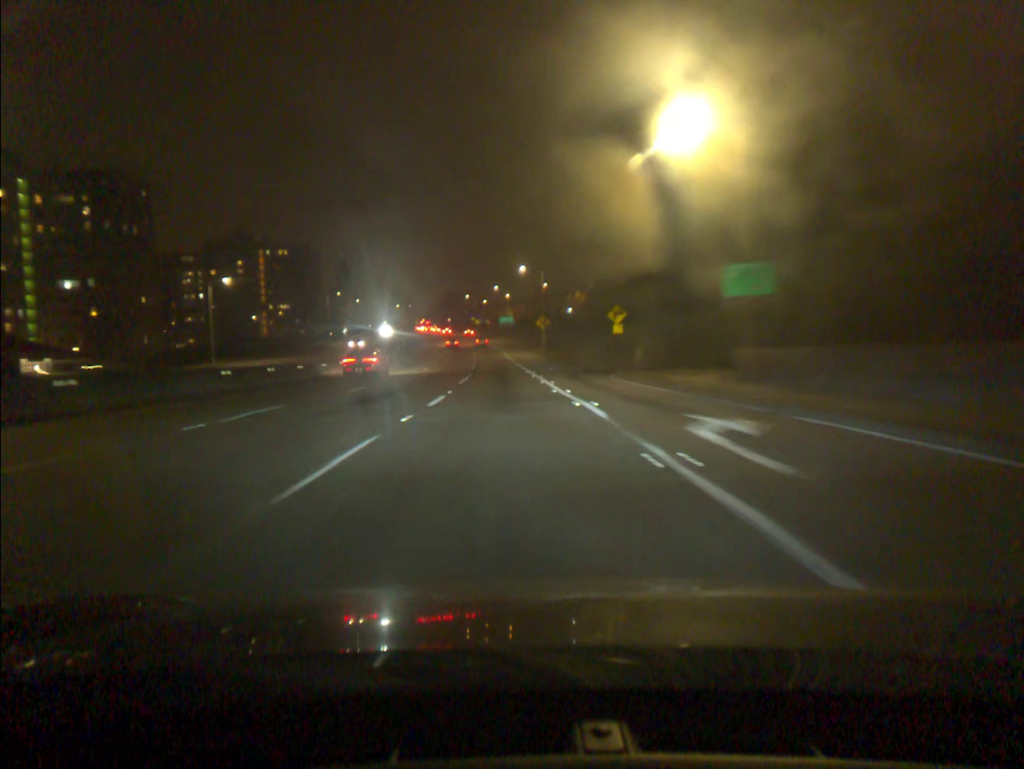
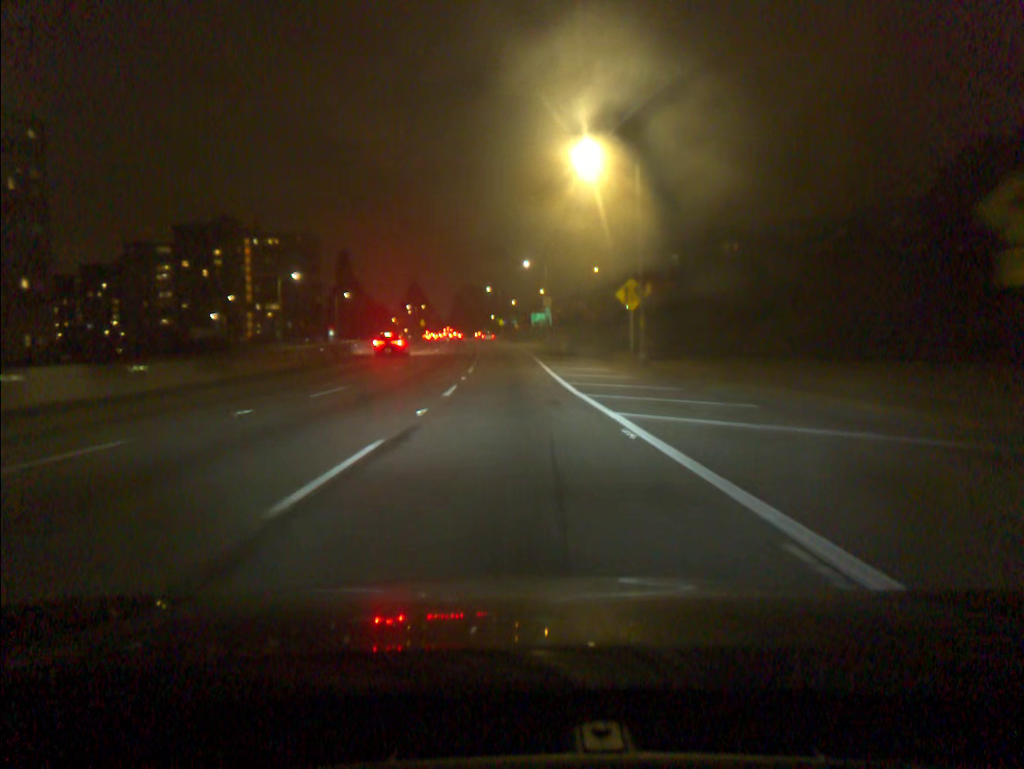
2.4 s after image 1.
(-1.3, +51.1) m; -2°
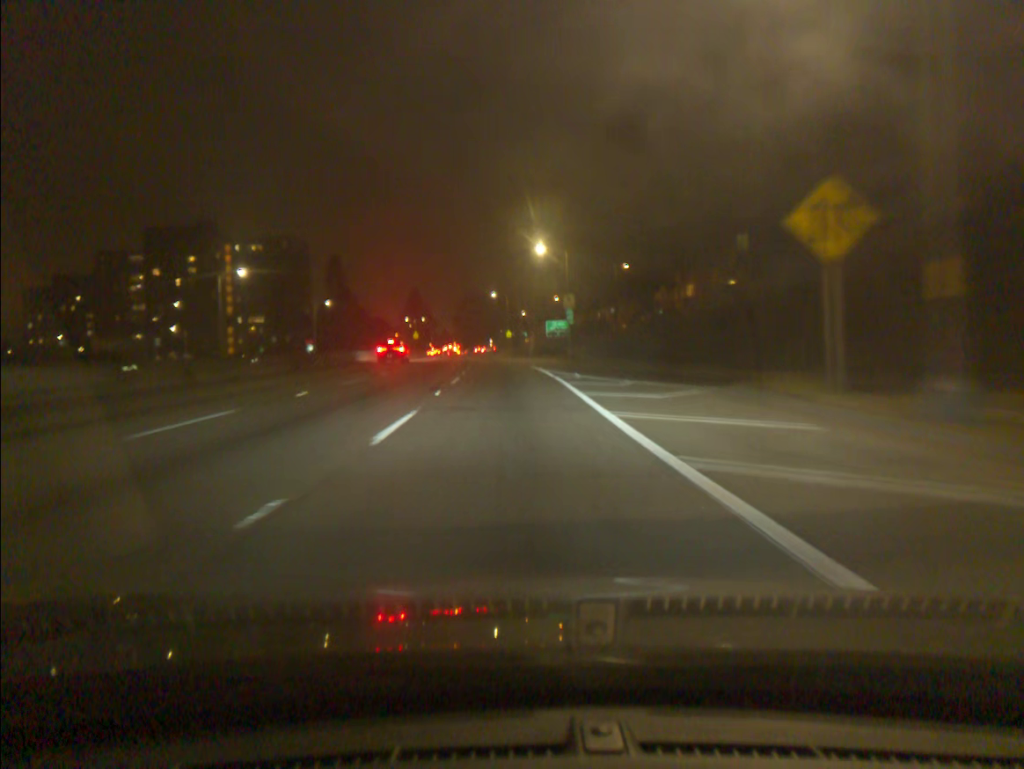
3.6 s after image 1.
(-0.1, +24.4) m; -1°
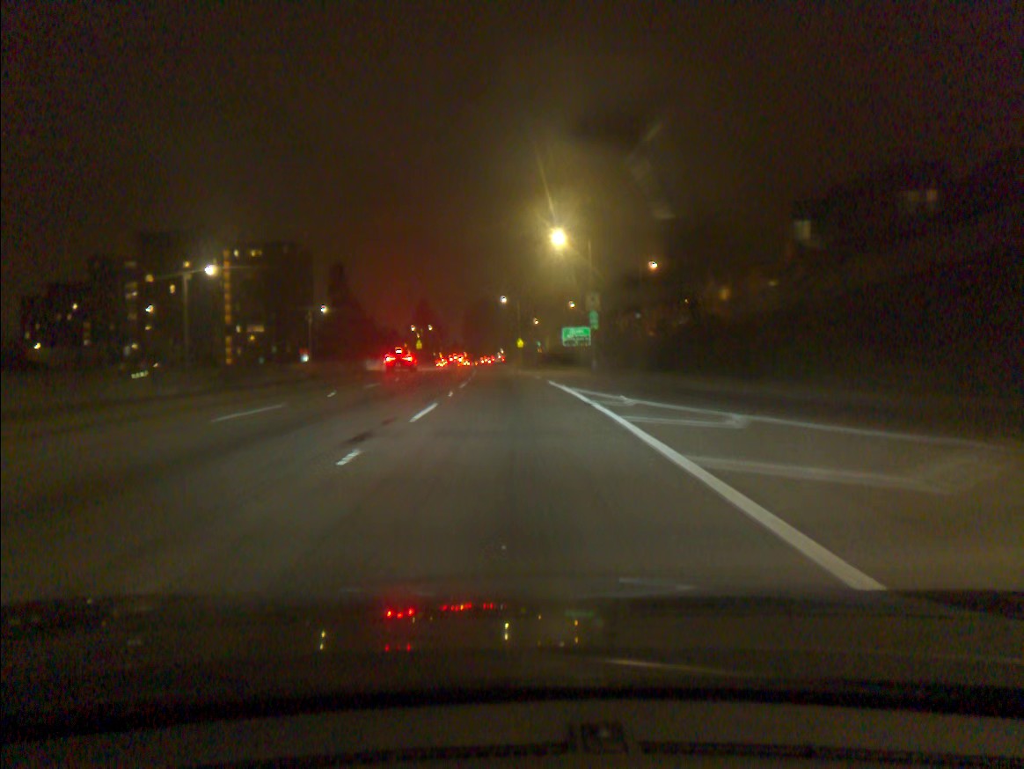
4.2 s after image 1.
(-0.1, +11.9) m; -1°
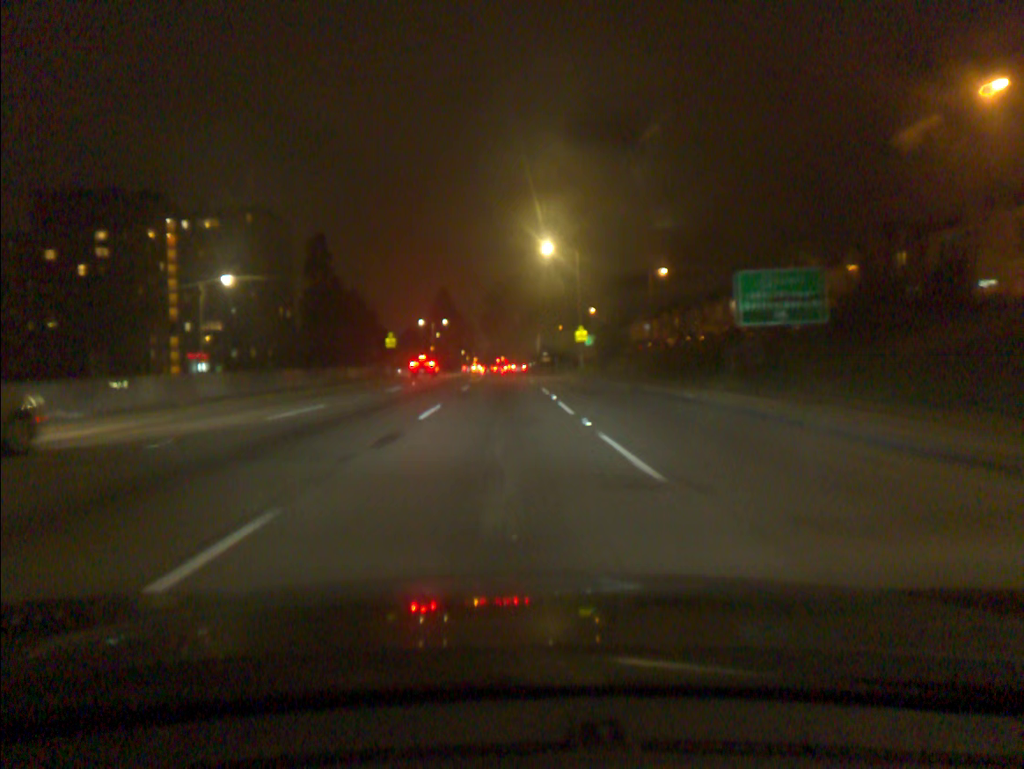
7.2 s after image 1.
(-1.4, +57.2) m; -3°
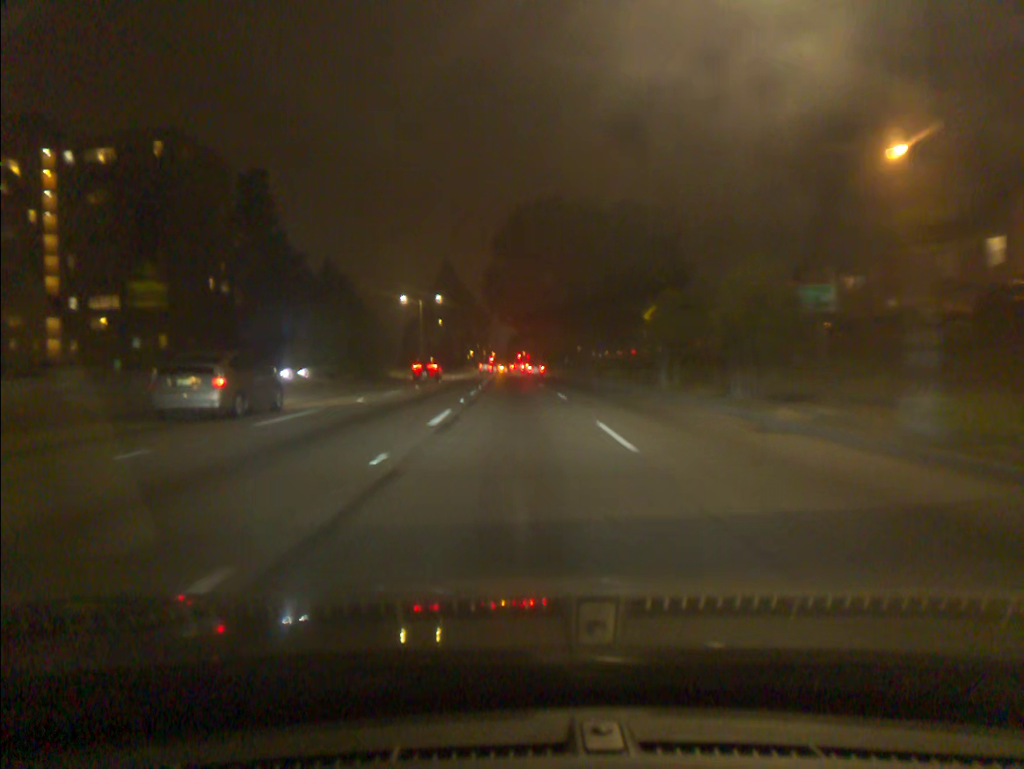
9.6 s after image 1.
(-0.8, +45.9) m; -2°
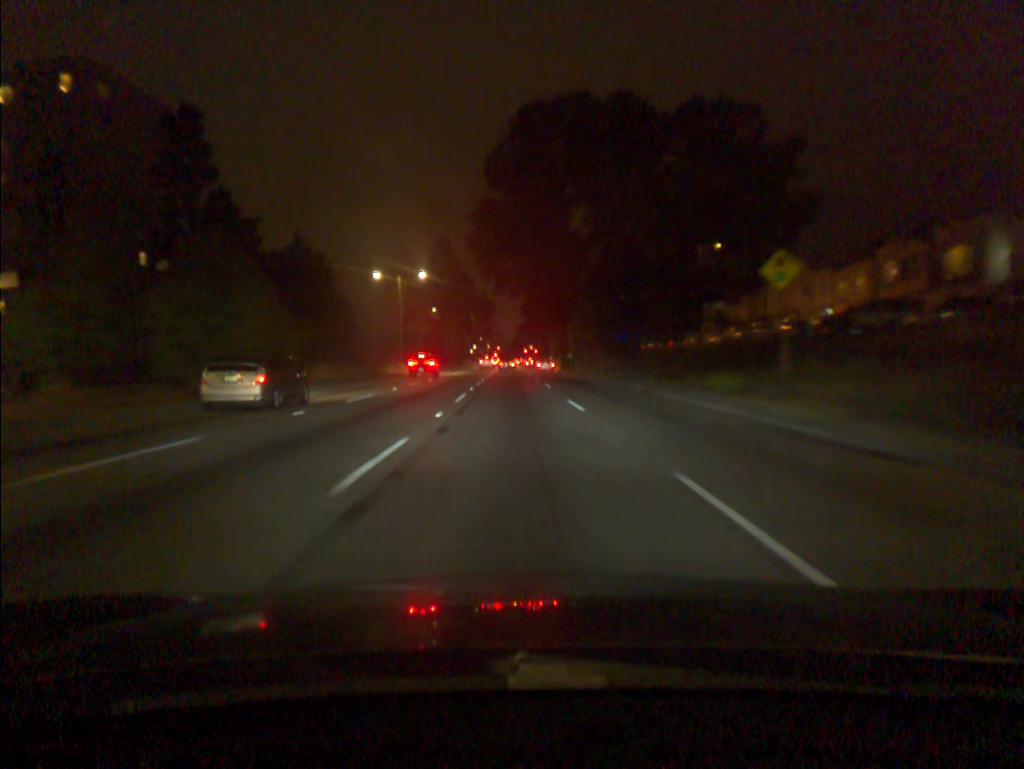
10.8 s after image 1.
(-0.1, +21.9) m; 0°
